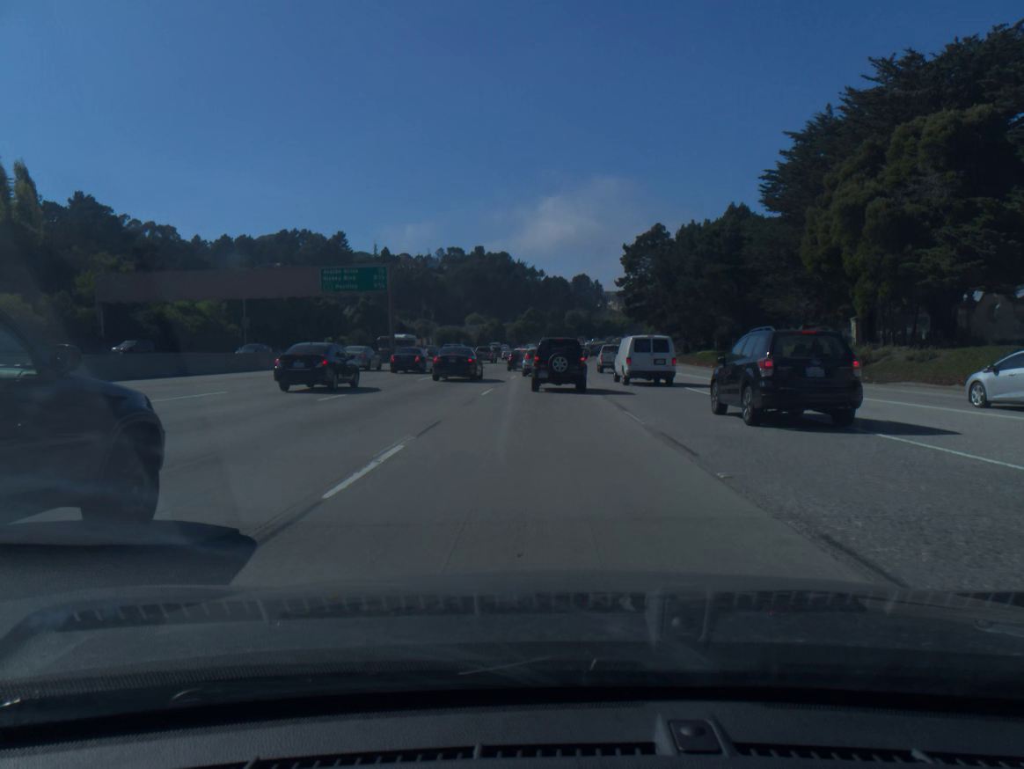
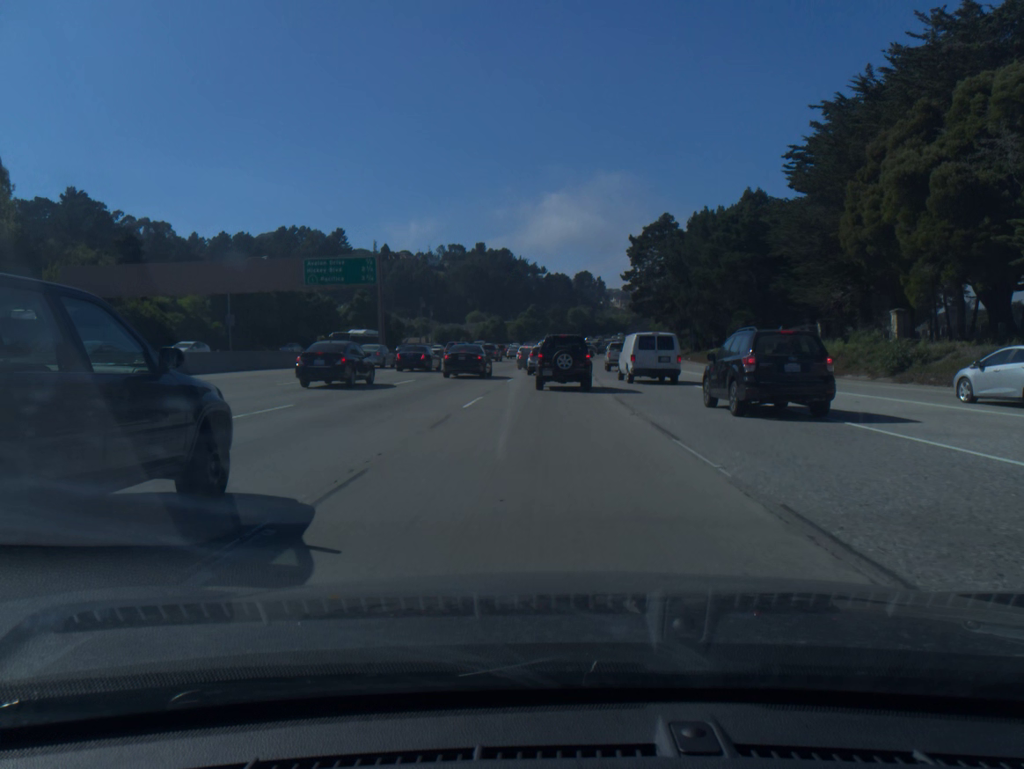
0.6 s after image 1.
(0.0, +6.1) m; 0°
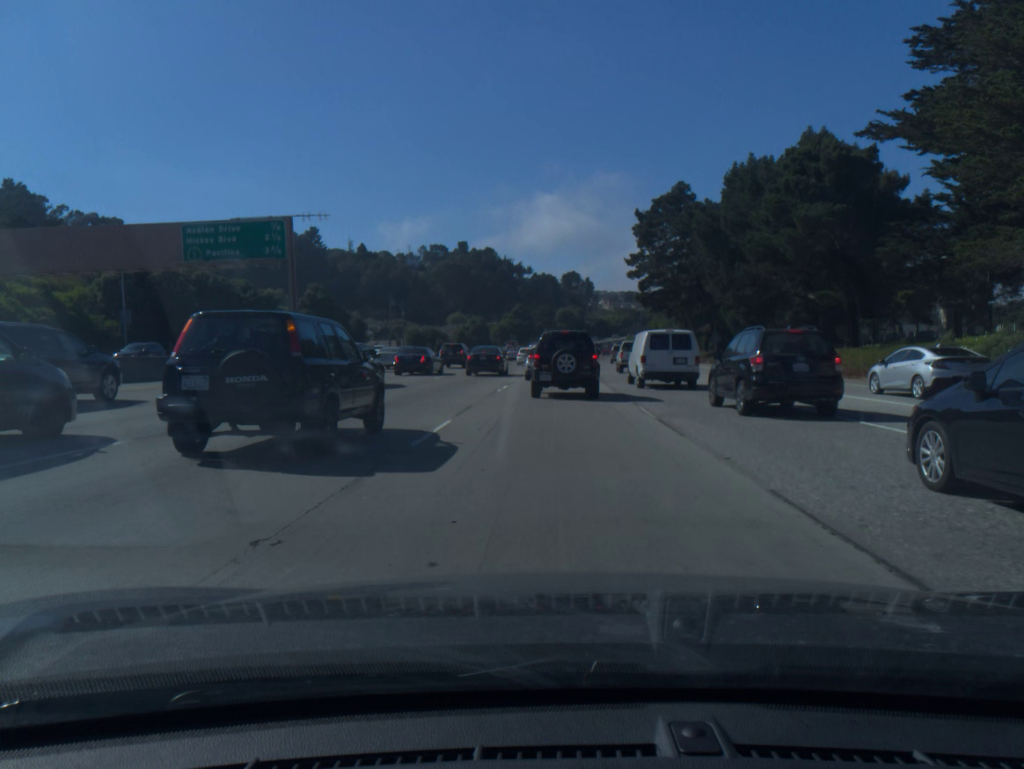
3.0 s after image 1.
(0.0, +22.0) m; +1°
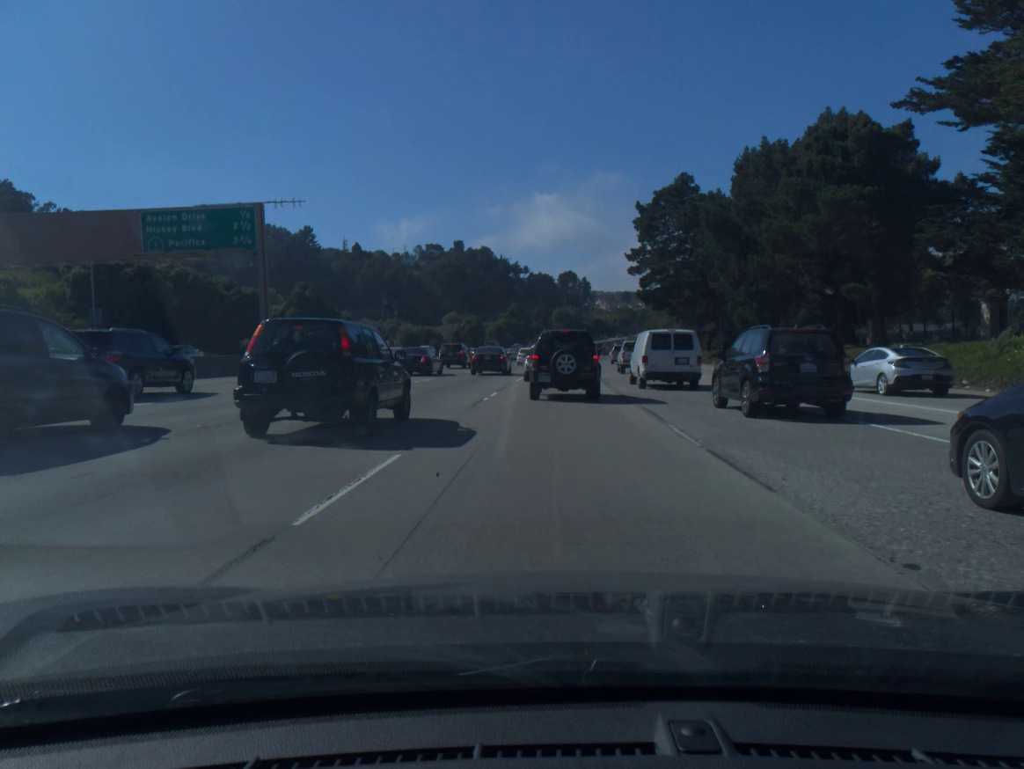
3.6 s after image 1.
(0.0, +4.6) m; 0°
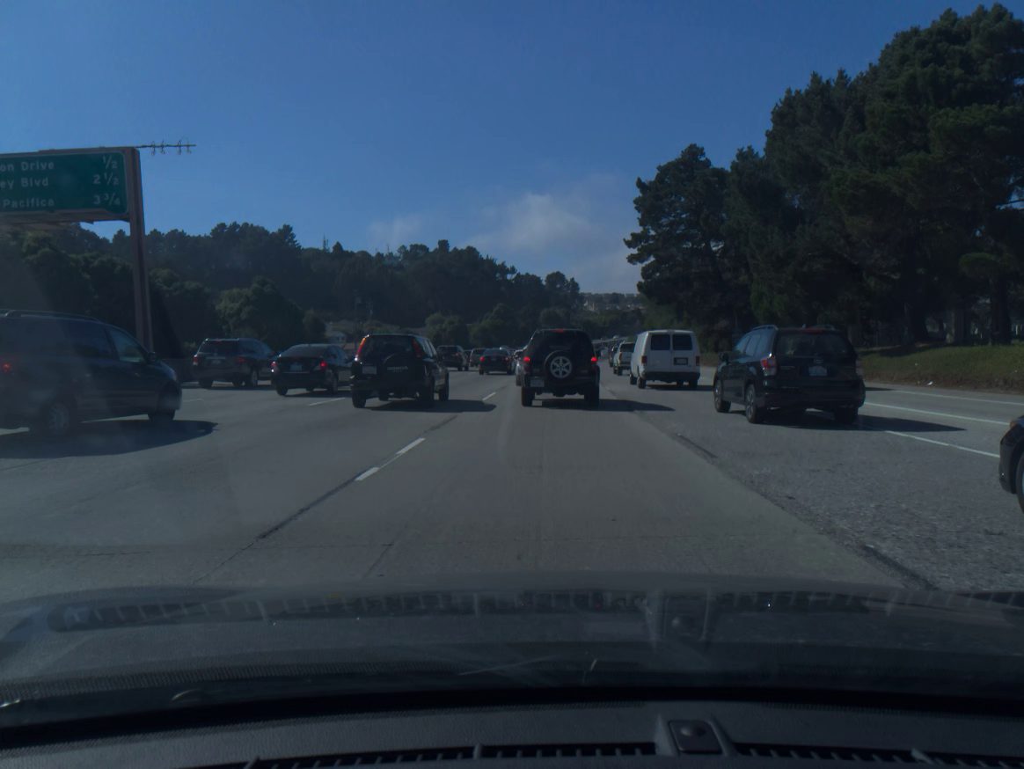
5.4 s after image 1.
(+0.2, +12.5) m; +1°
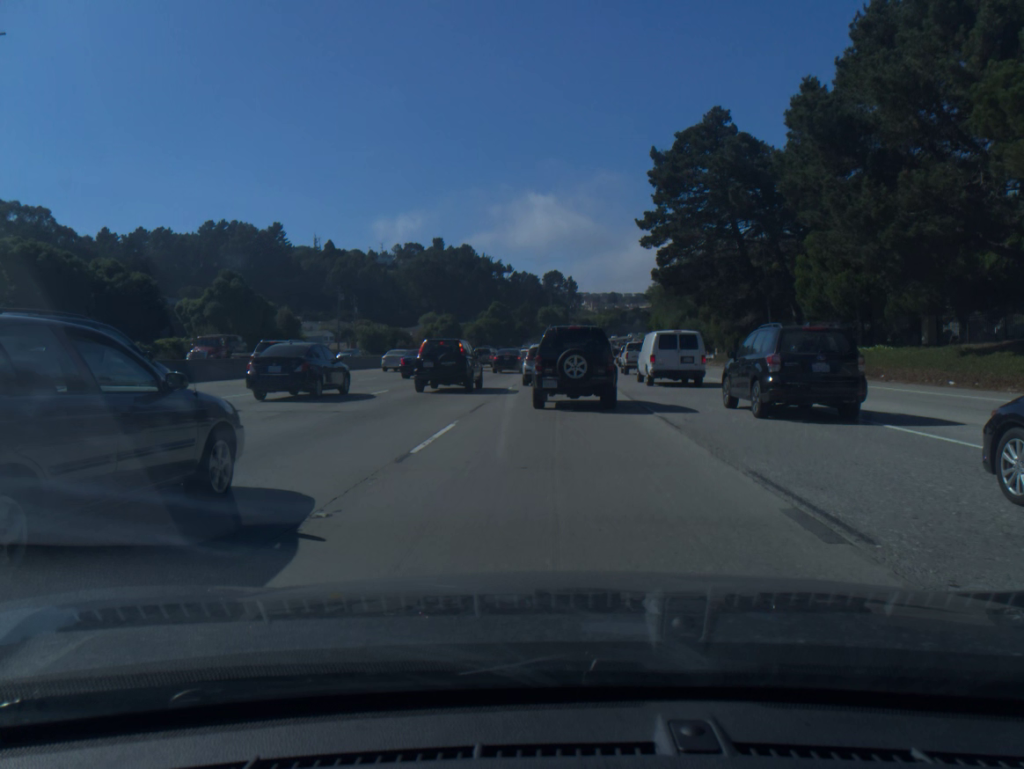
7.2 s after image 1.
(0.0, +11.3) m; 0°
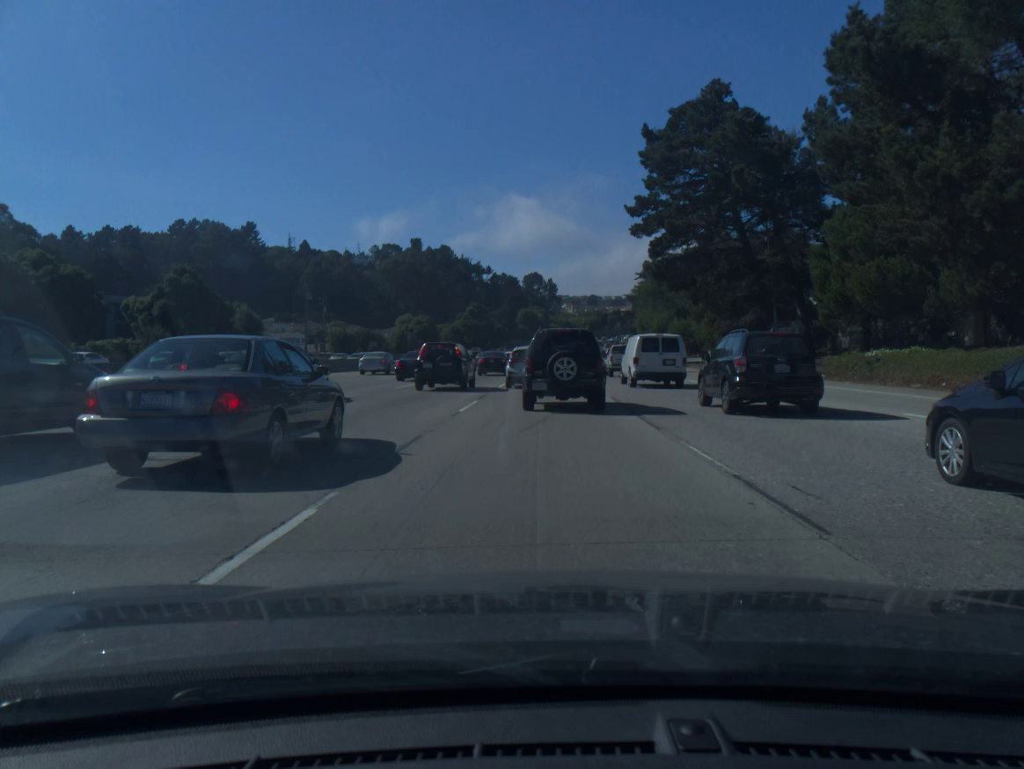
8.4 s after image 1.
(+0.1, +7.1) m; +2°
